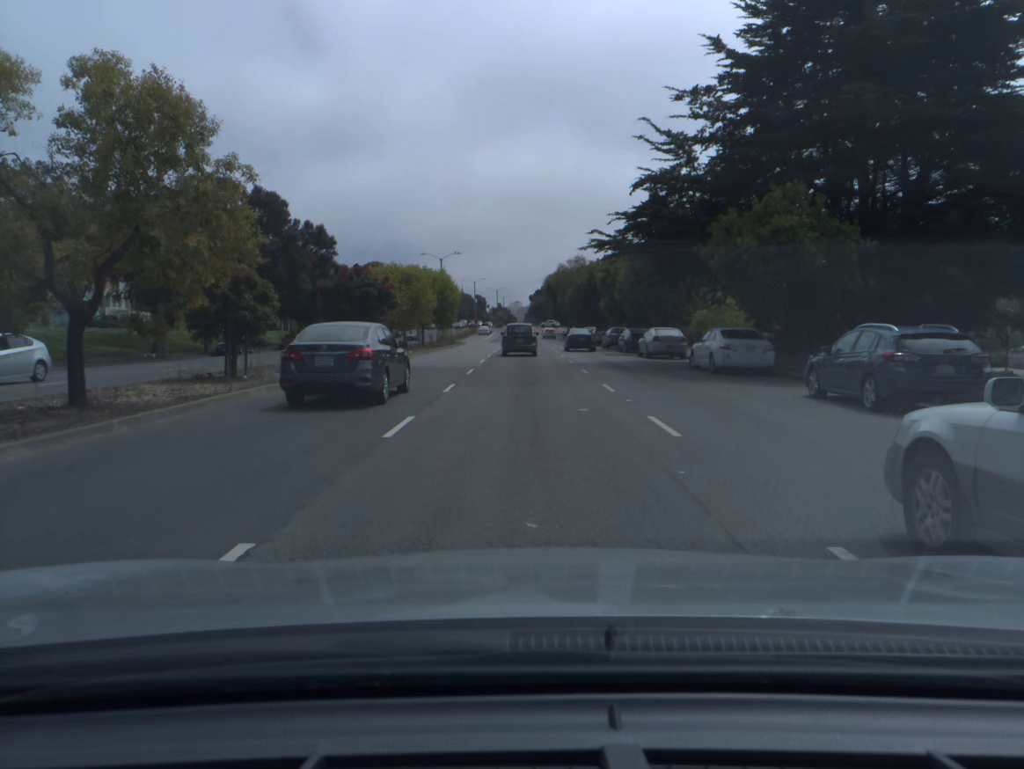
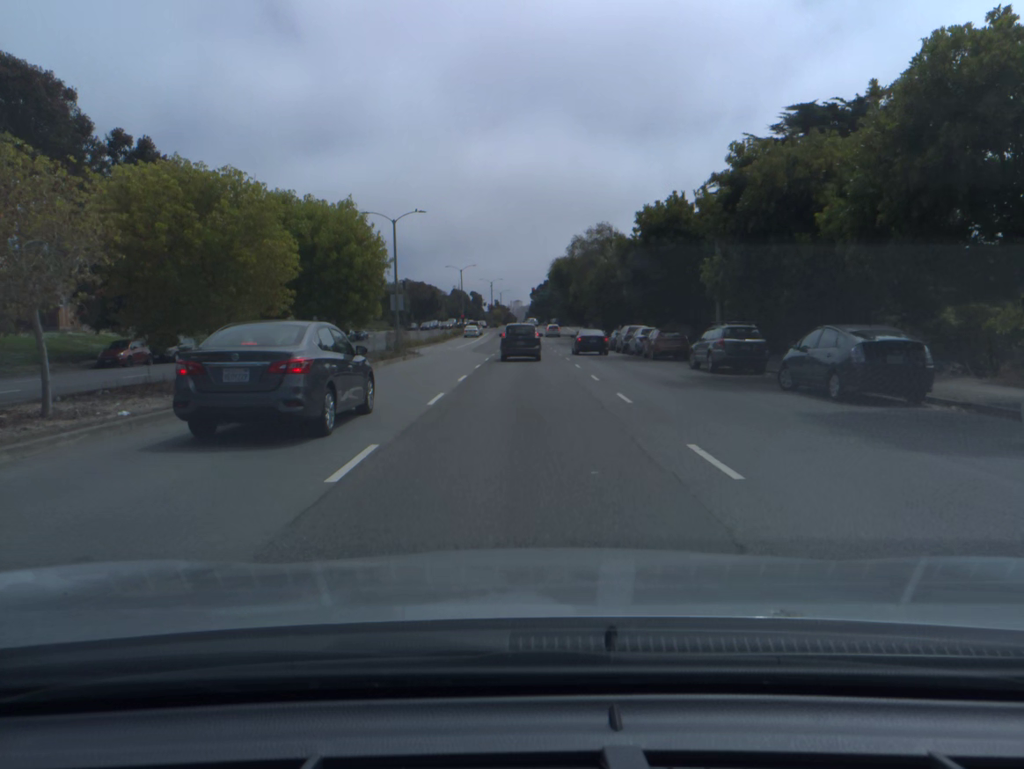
(0.0, +31.8) m; 0°
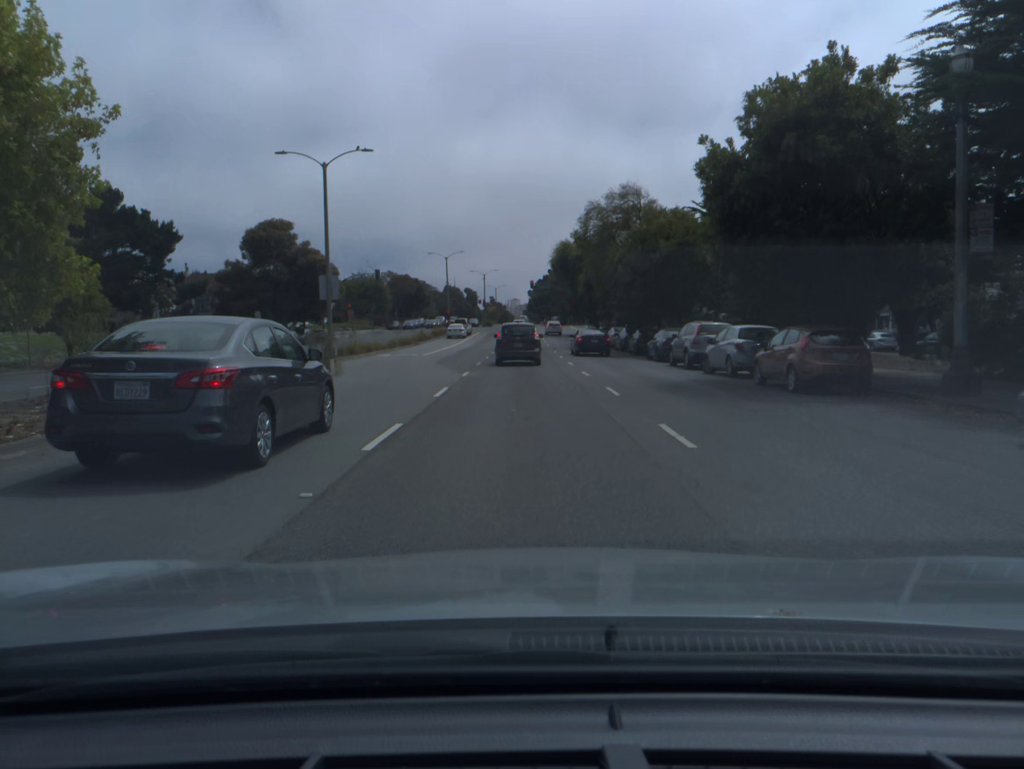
(0.0, +19.5) m; 0°
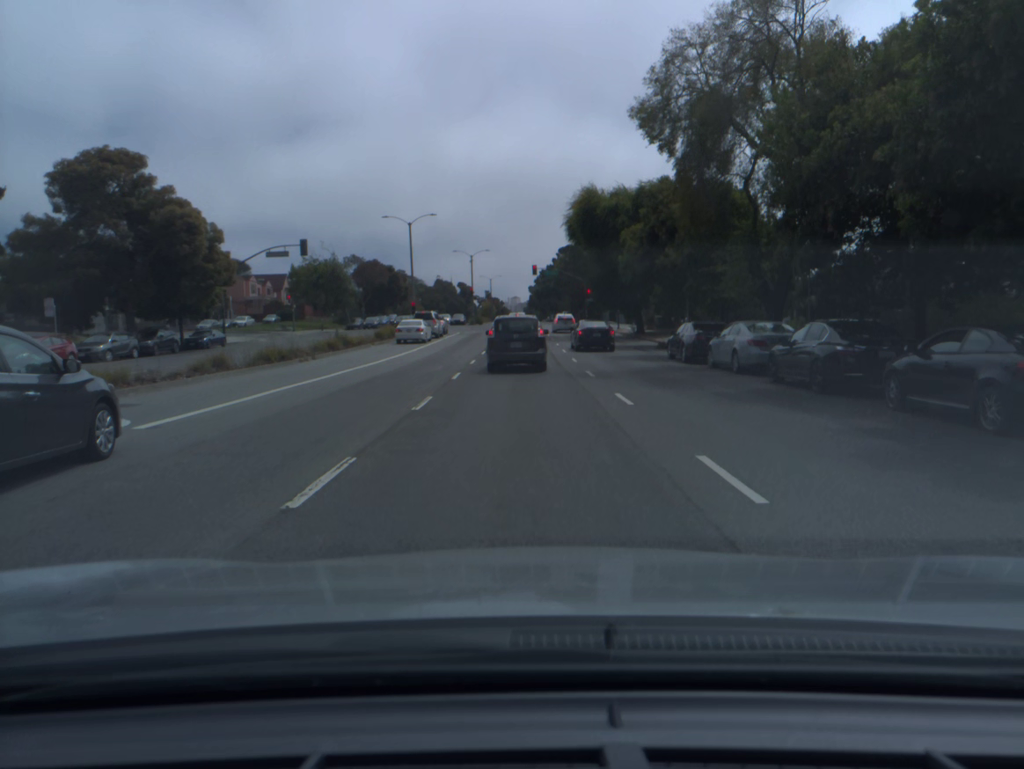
(0.0, +32.1) m; 0°
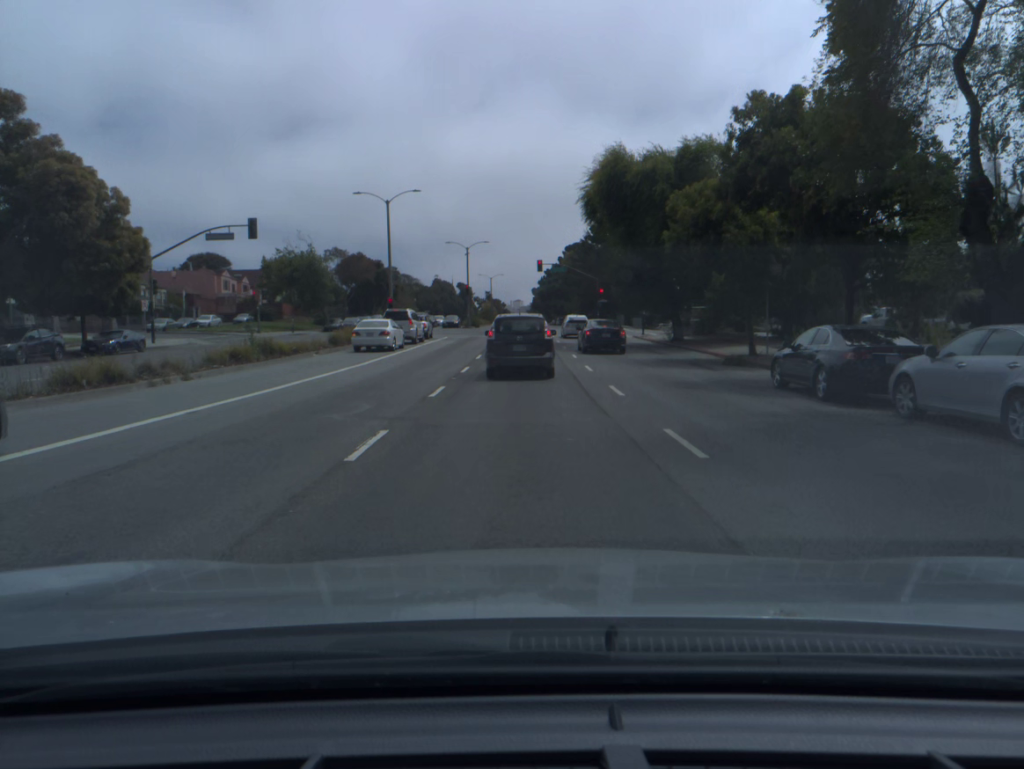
(0.0, +12.4) m; 0°
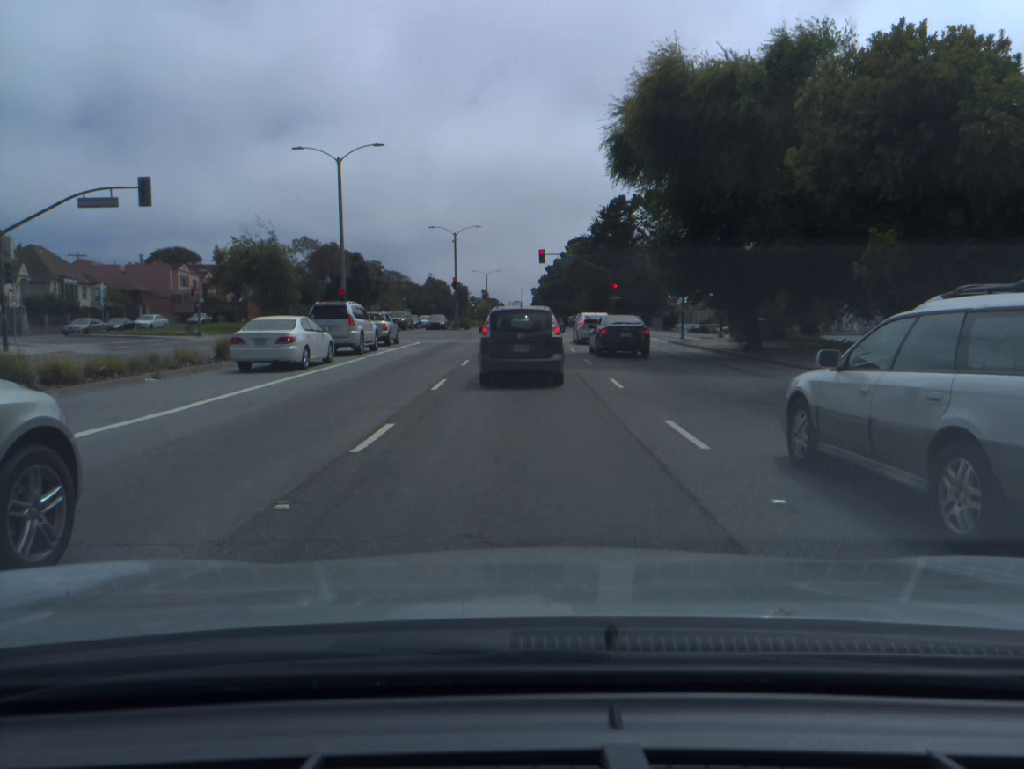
(+0.1, +14.4) m; 0°
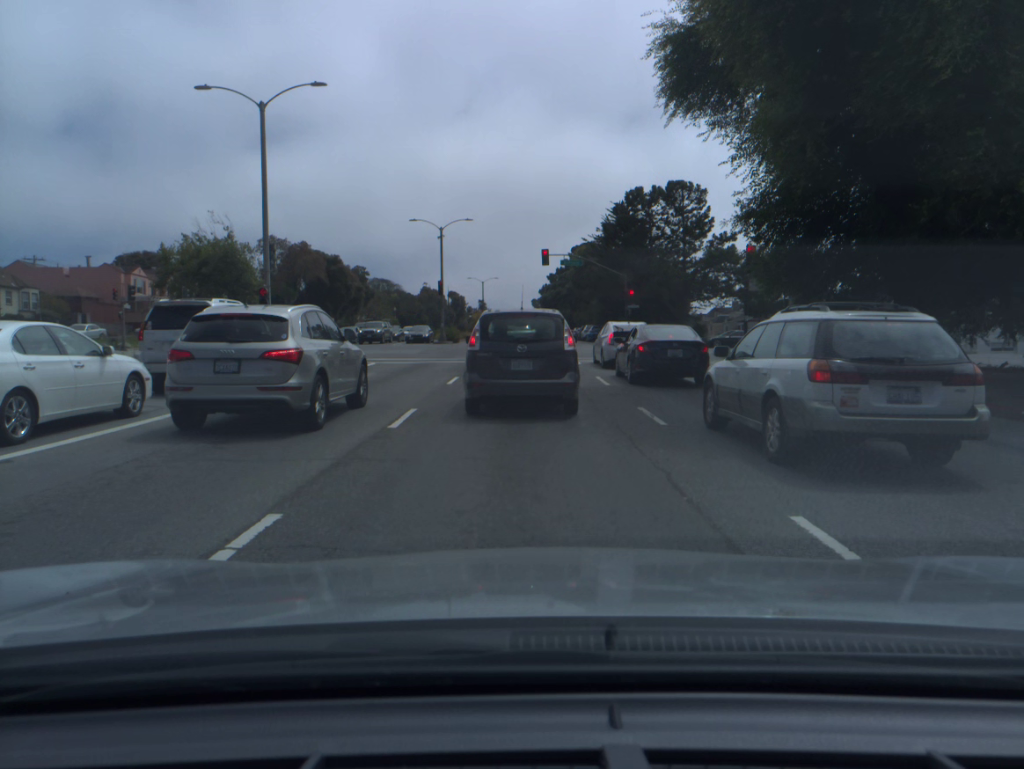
(0.0, +12.2) m; 0°
